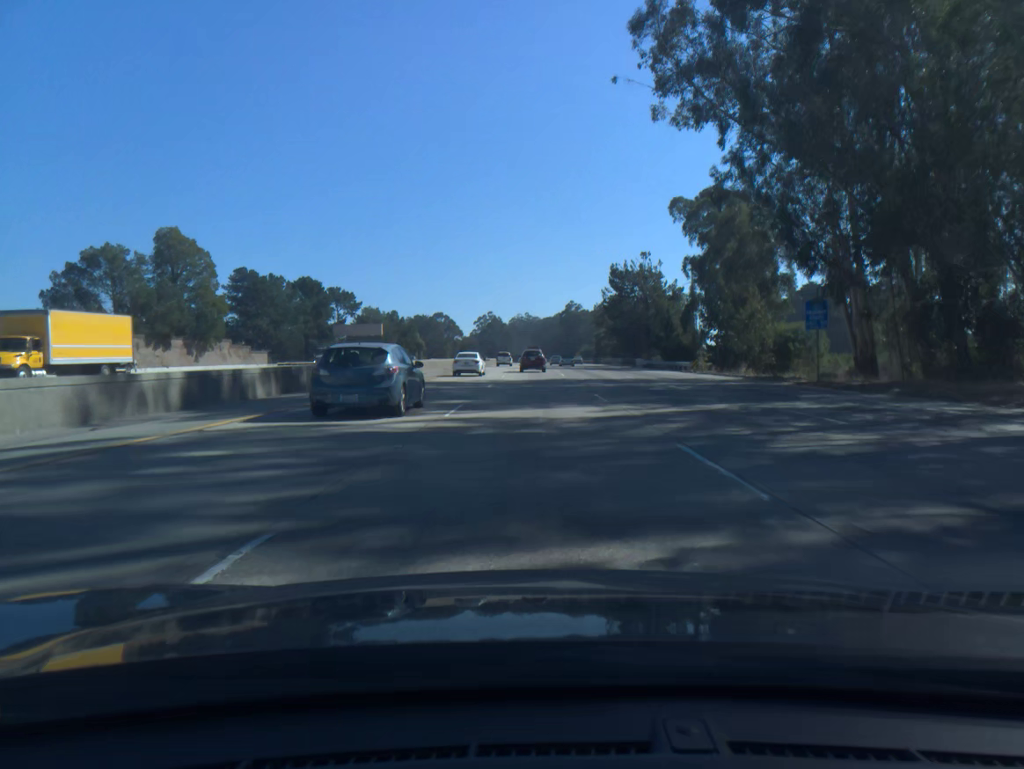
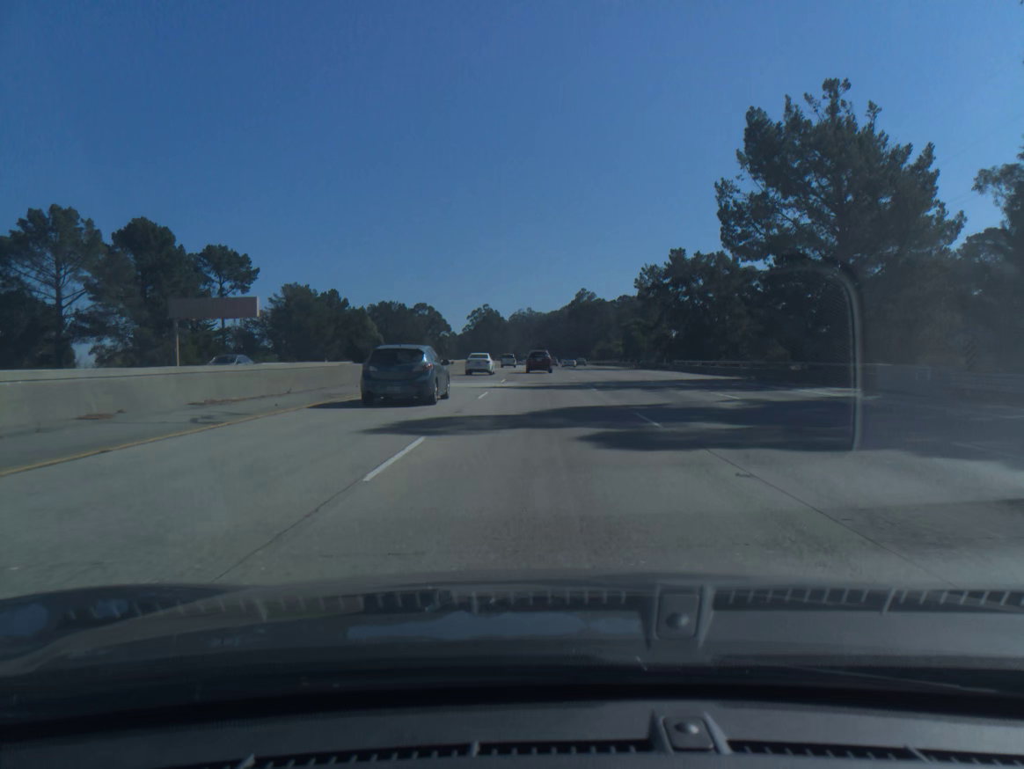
(-0.3, +66.3) m; 0°
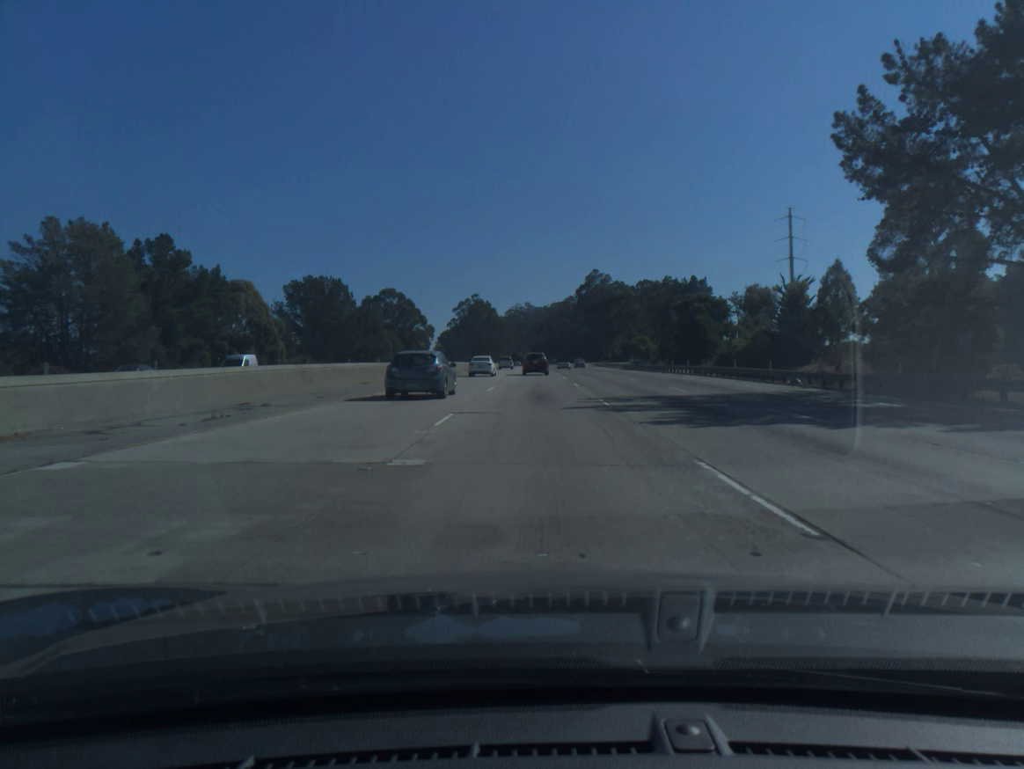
(+0.2, +66.3) m; 0°
